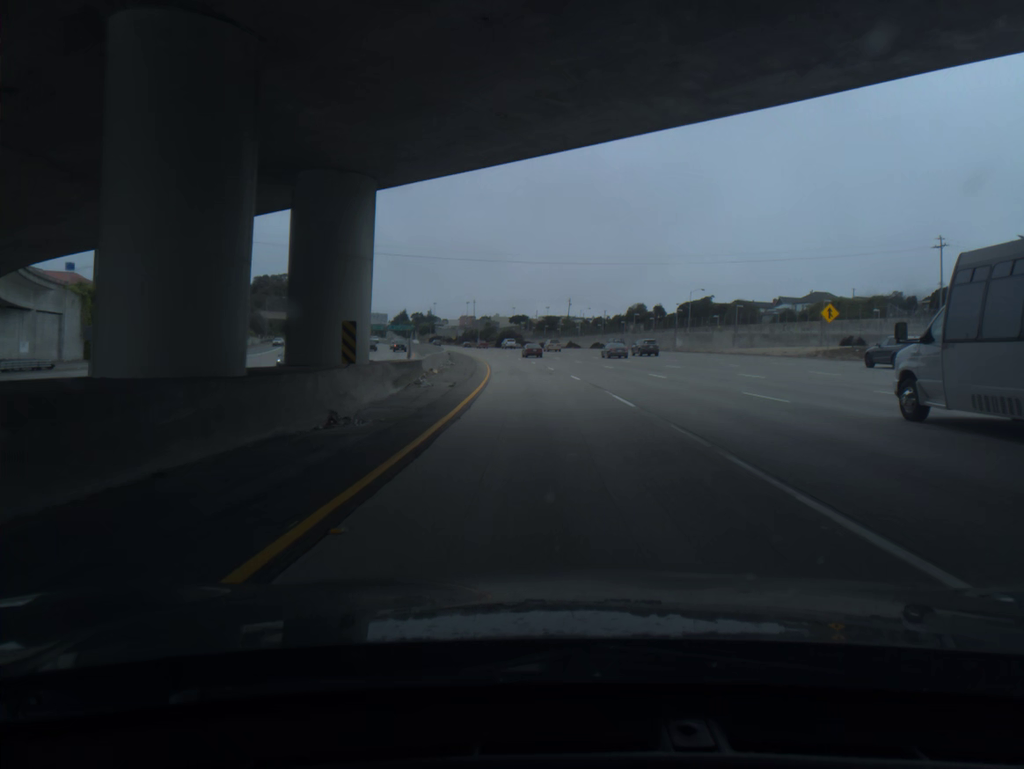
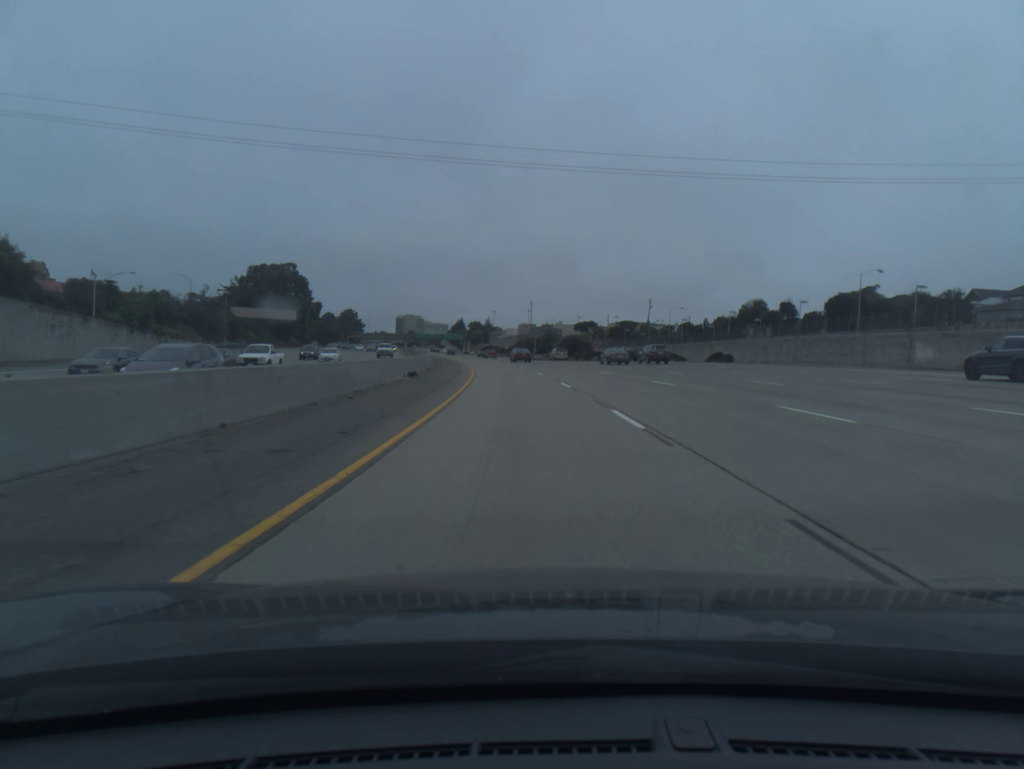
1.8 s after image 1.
(-2.0, +60.9) m; -5°
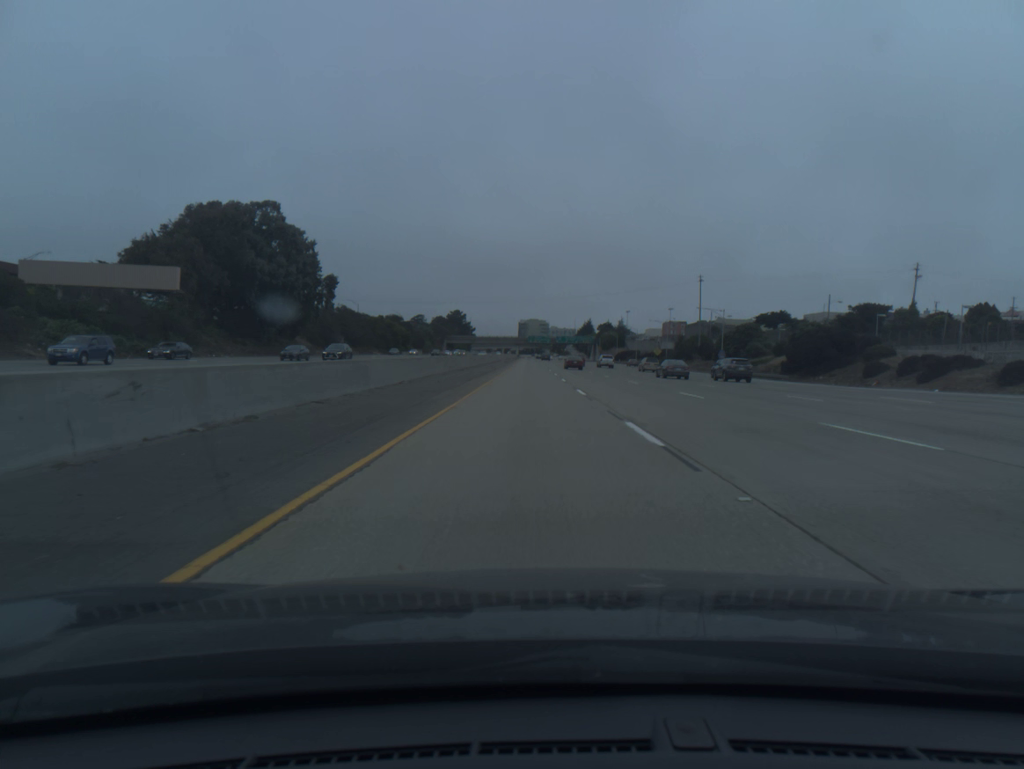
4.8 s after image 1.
(-8.9, +100.5) m; -10°
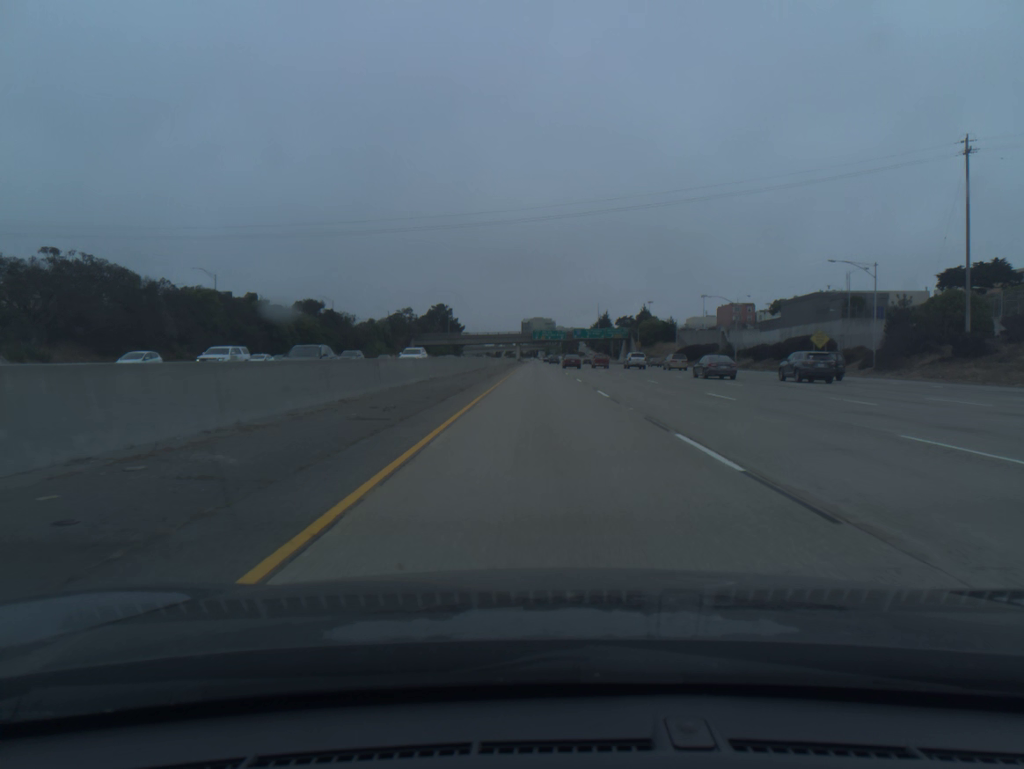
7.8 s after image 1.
(-1.7, +101.8) m; -1°
